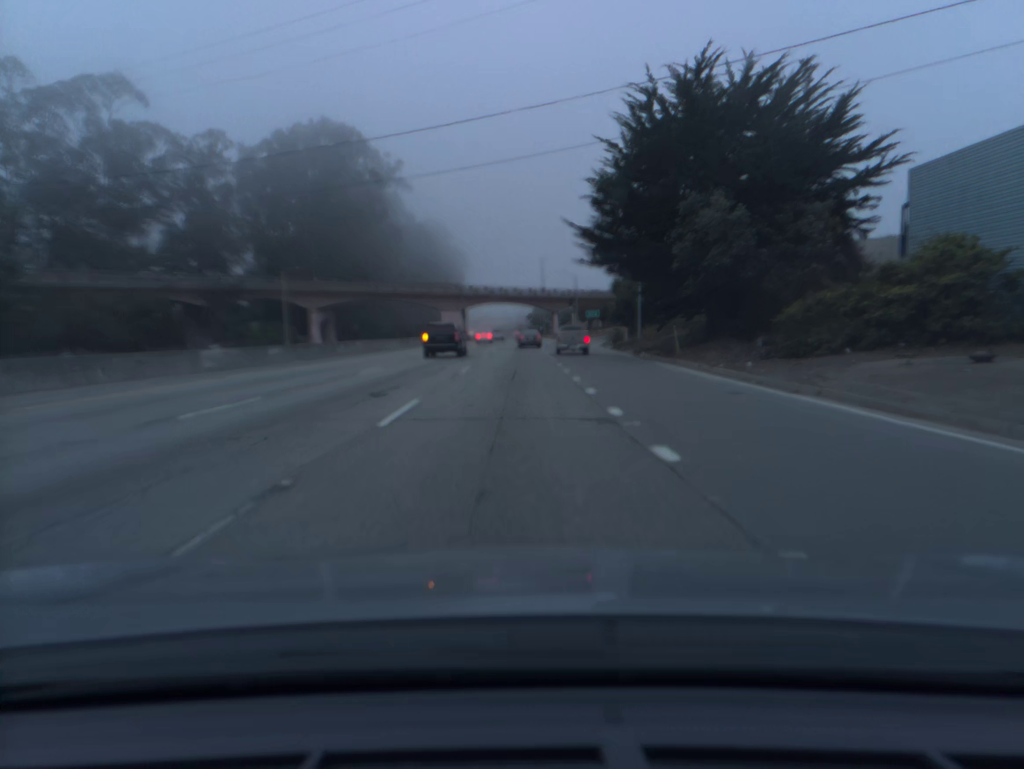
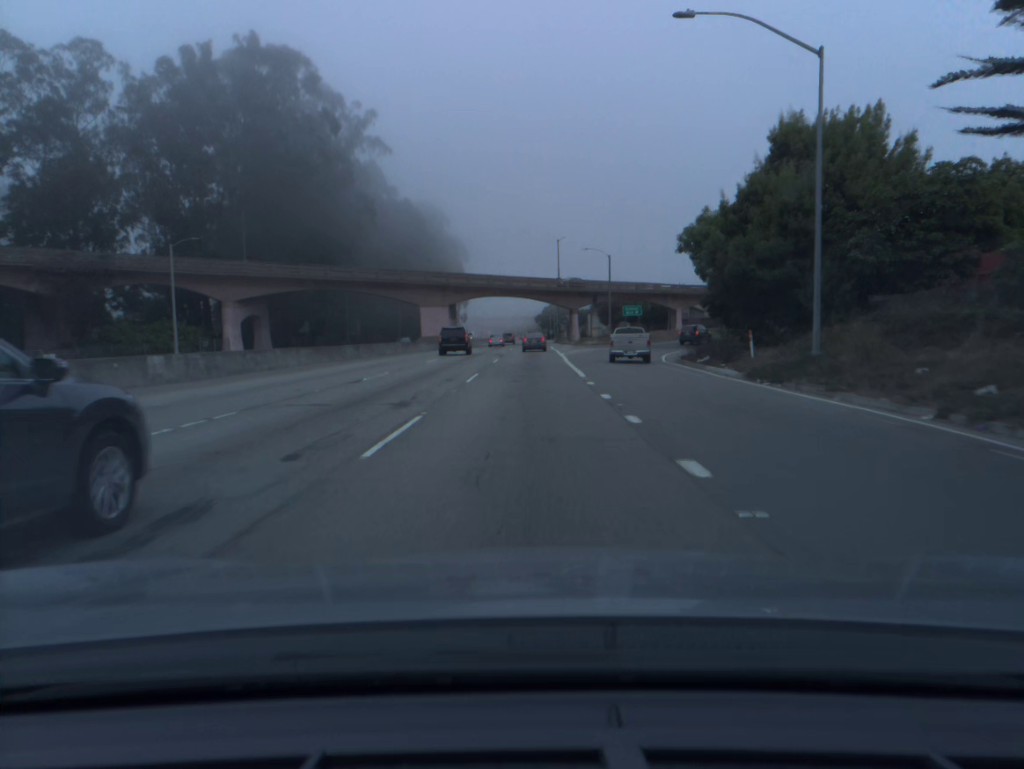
(-0.4, +32.3) m; -1°
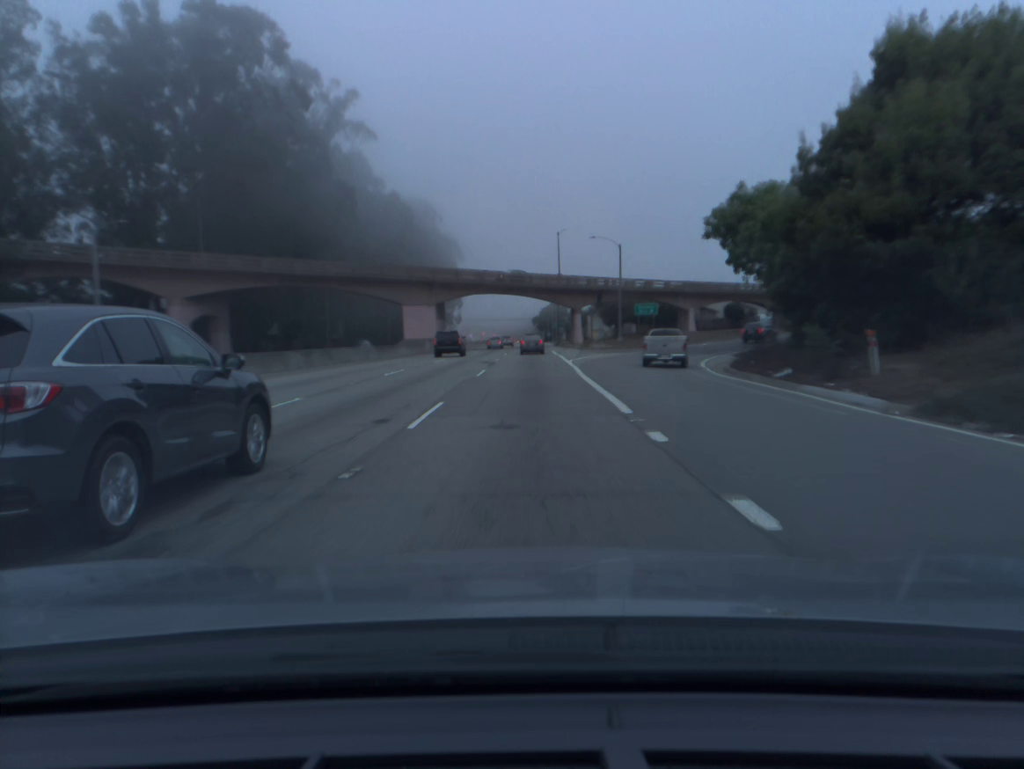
(0.0, +11.0) m; 0°
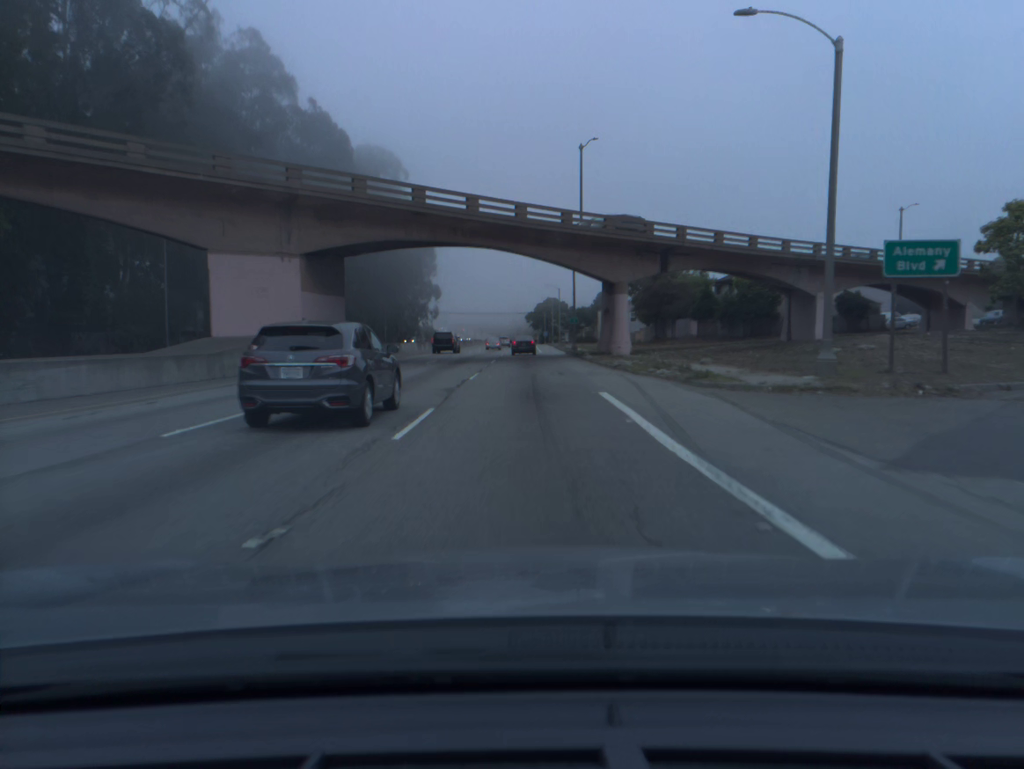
(+0.3, +46.5) m; 0°
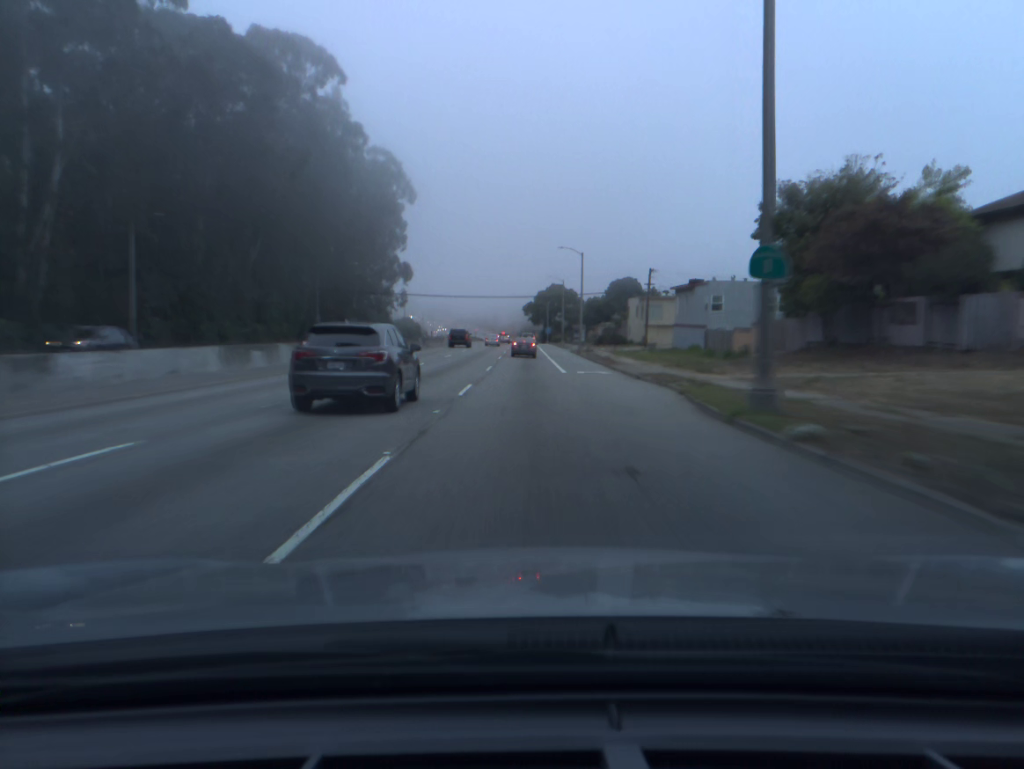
(+0.2, +49.9) m; 0°
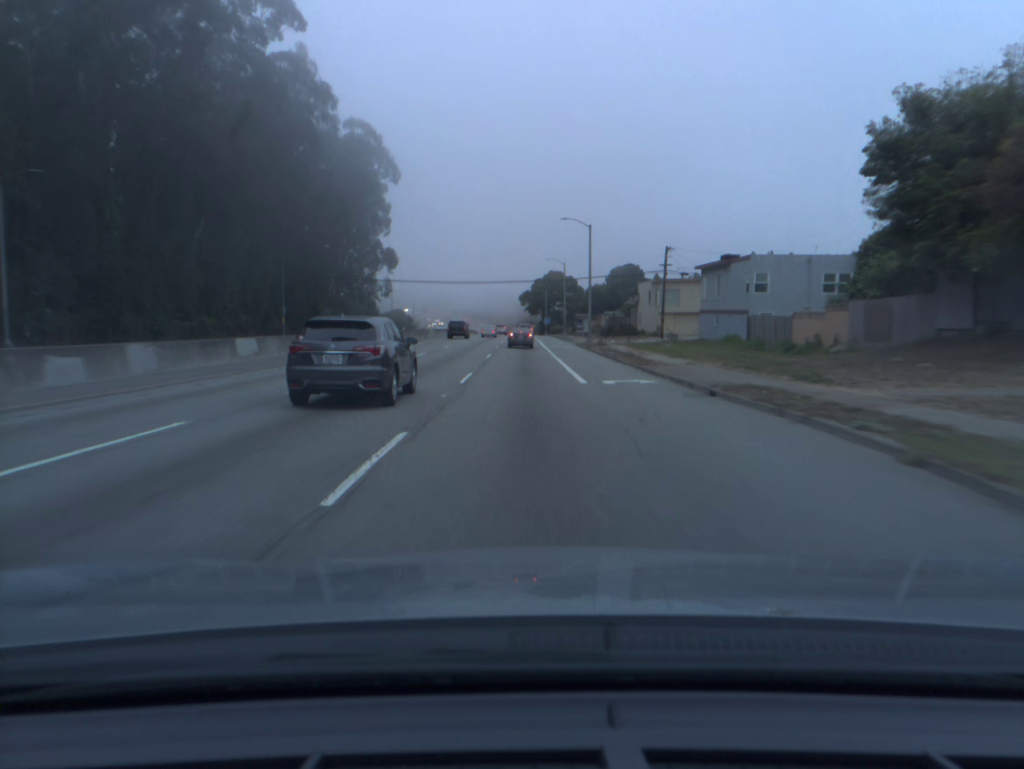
(0.0, +12.9) m; 0°
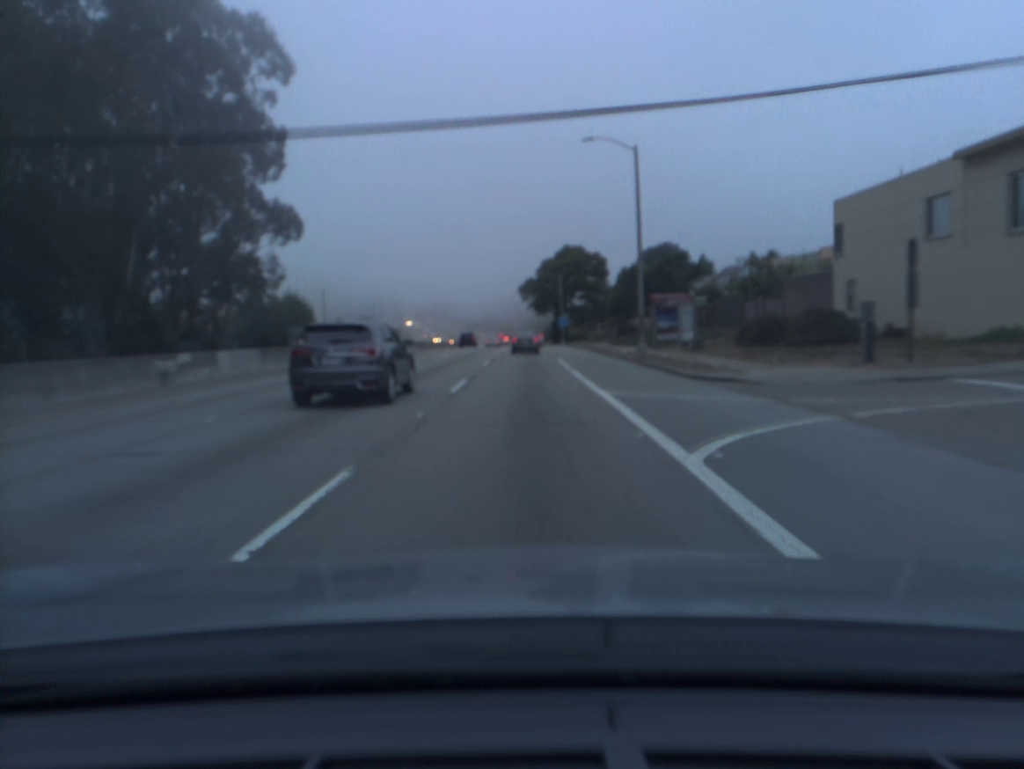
(-0.1, +63.1) m; 0°
